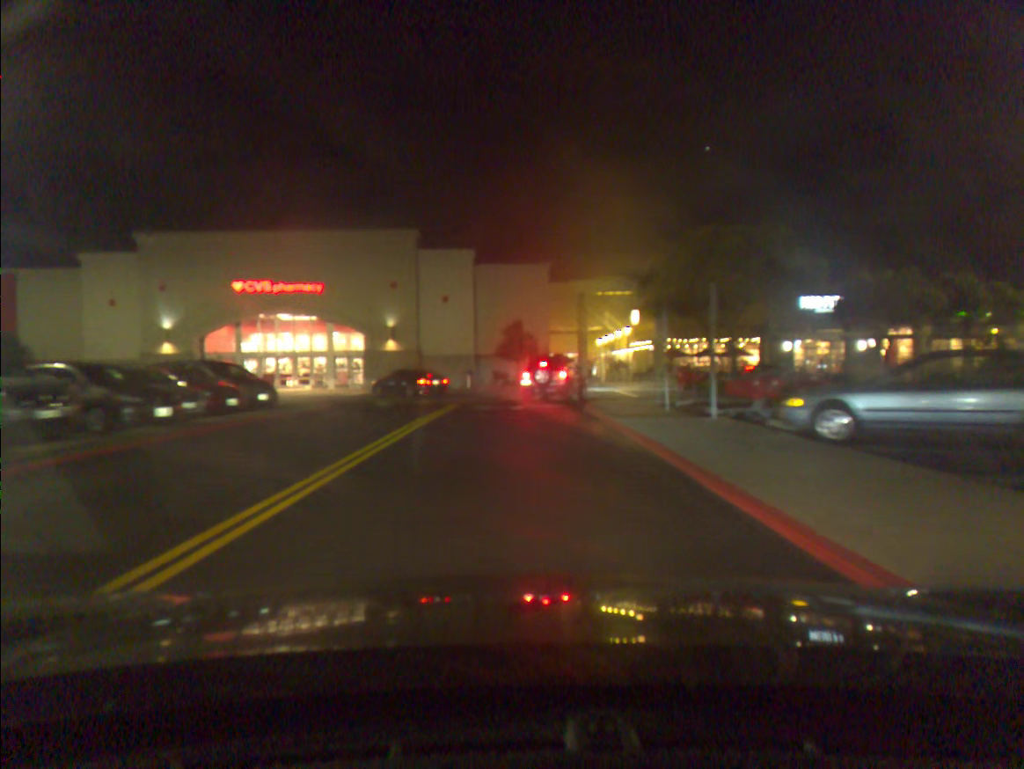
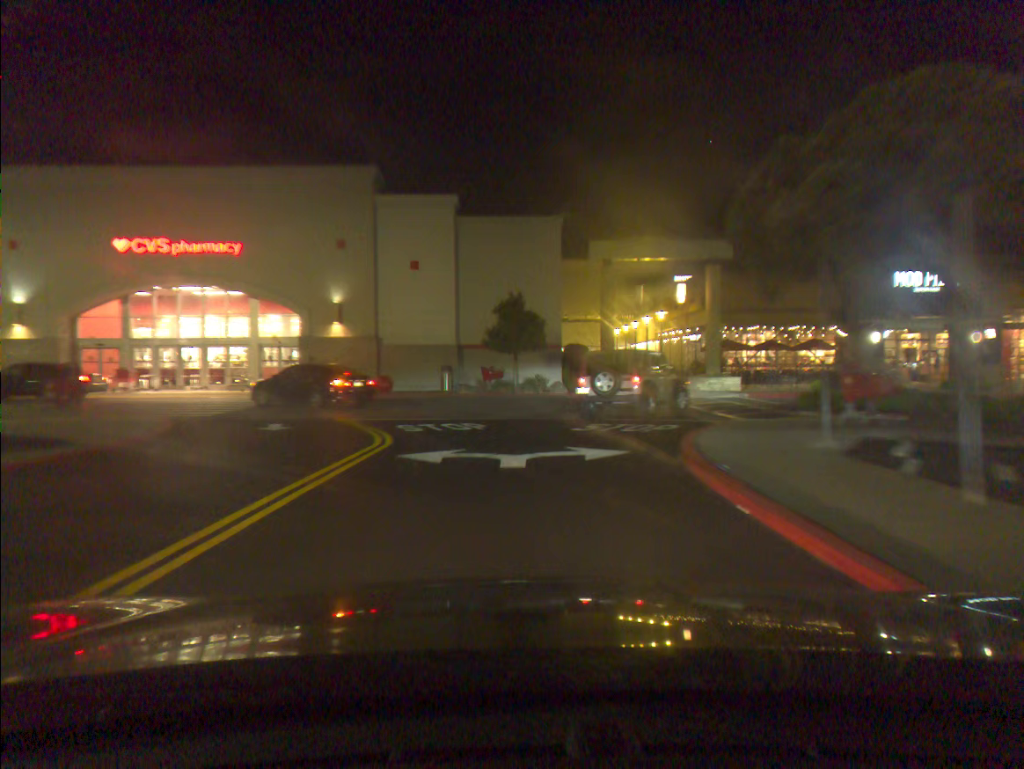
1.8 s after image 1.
(-0.1, +13.9) m; 0°
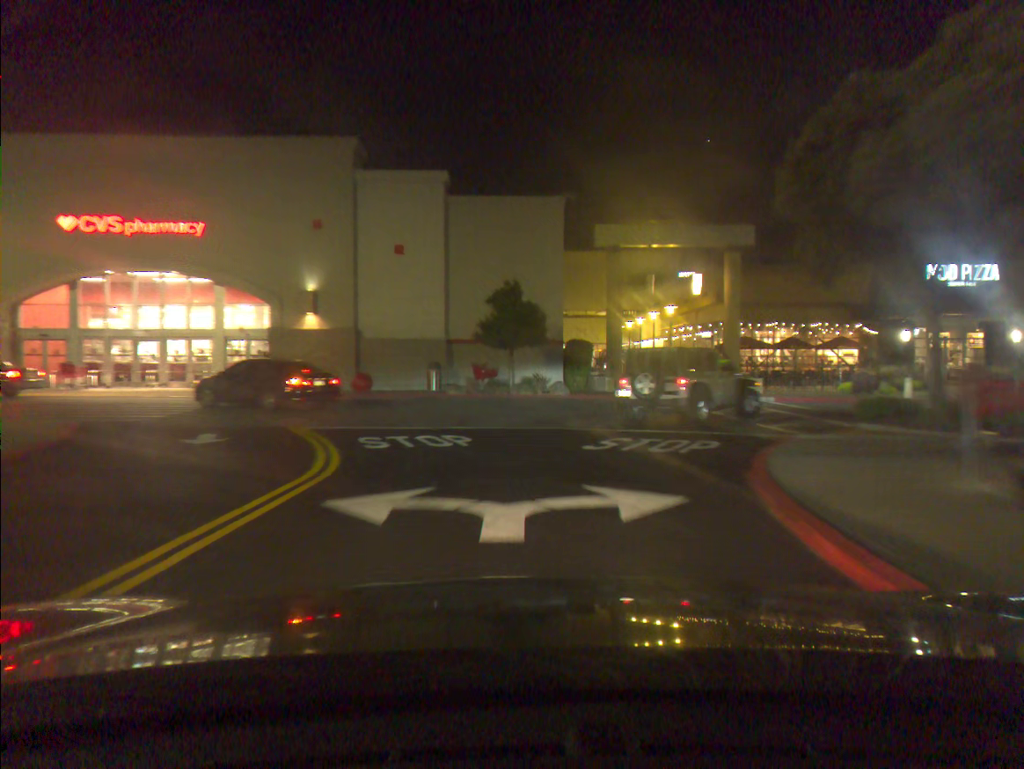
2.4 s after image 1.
(0.0, +3.9) m; 0°
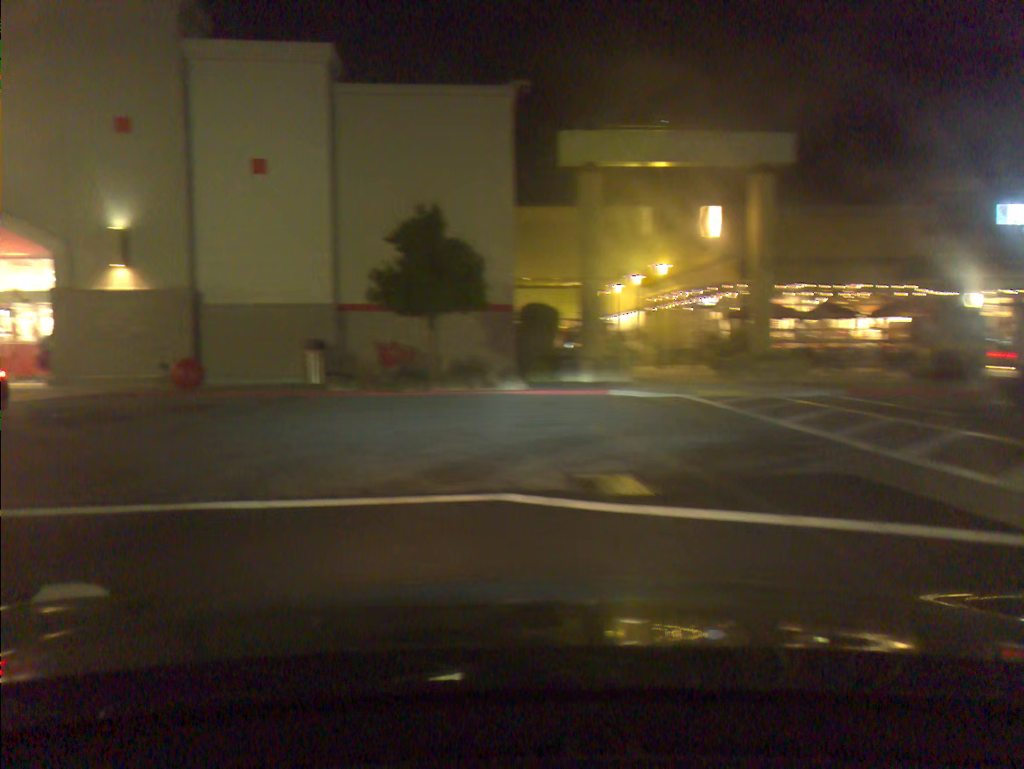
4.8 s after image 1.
(+0.8, +11.0) m; -4°
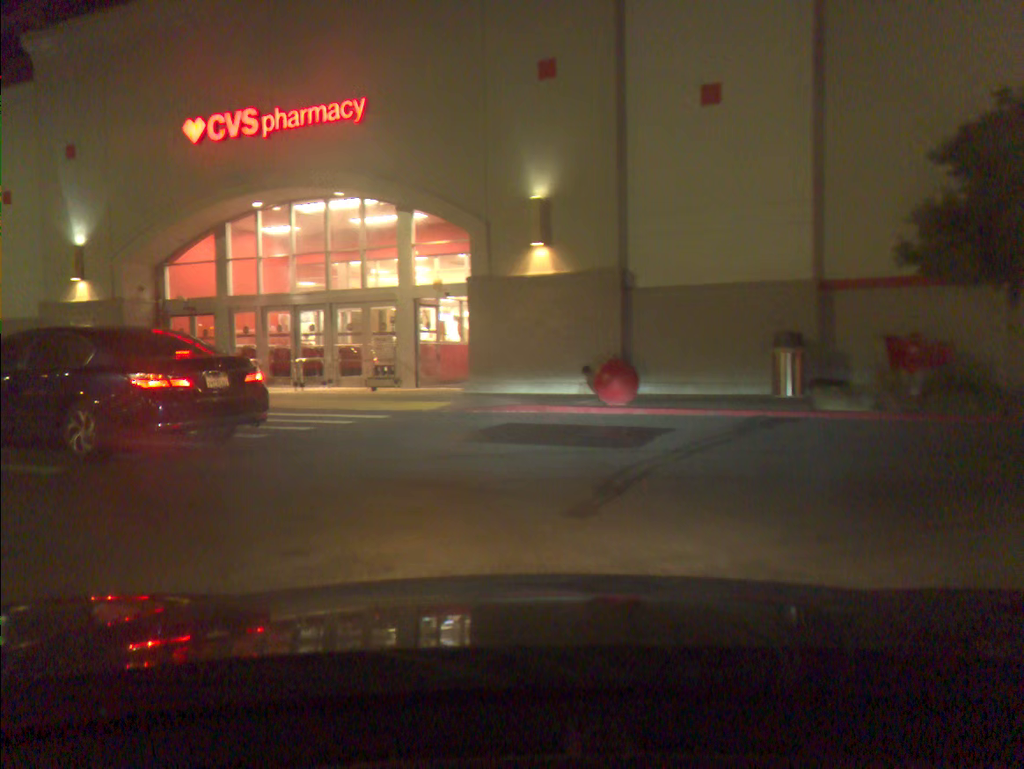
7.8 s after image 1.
(-1.8, +6.4) m; -24°
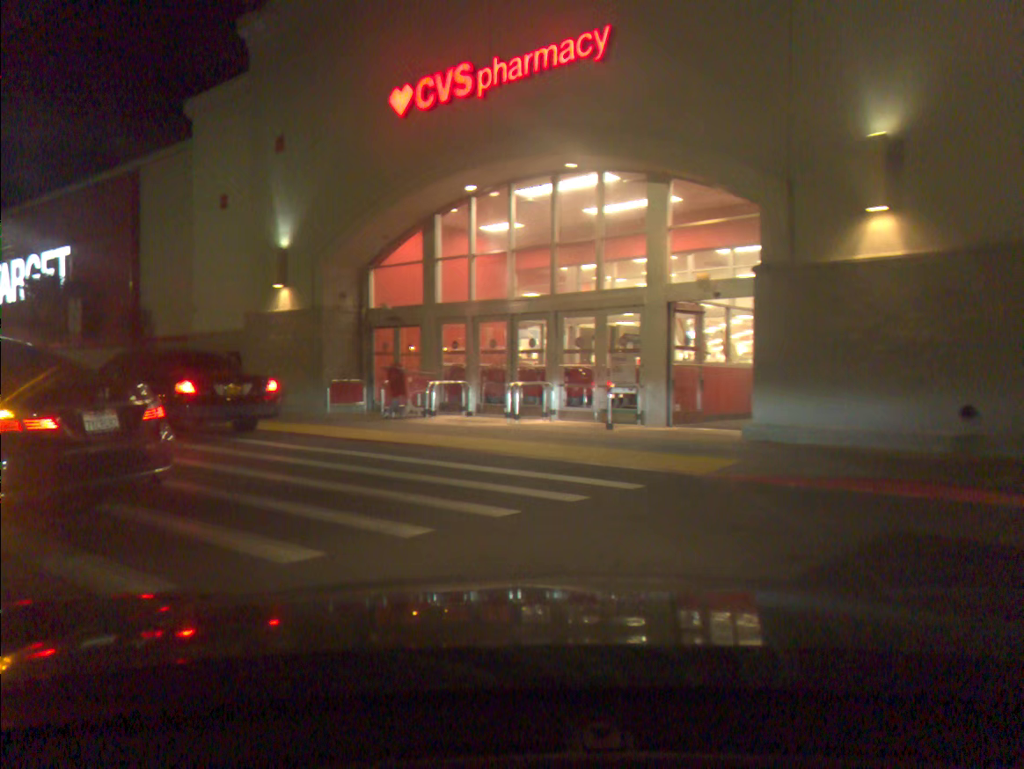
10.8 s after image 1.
(-0.8, +5.3) m; -20°
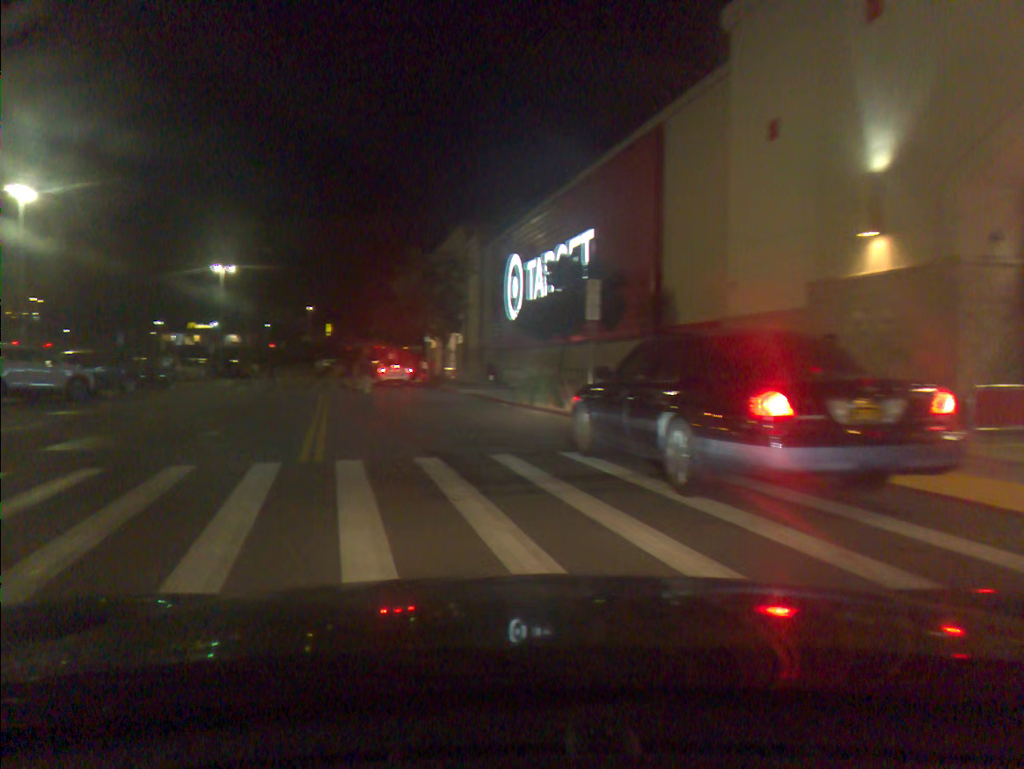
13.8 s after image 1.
(-2.5, +6.7) m; -34°
